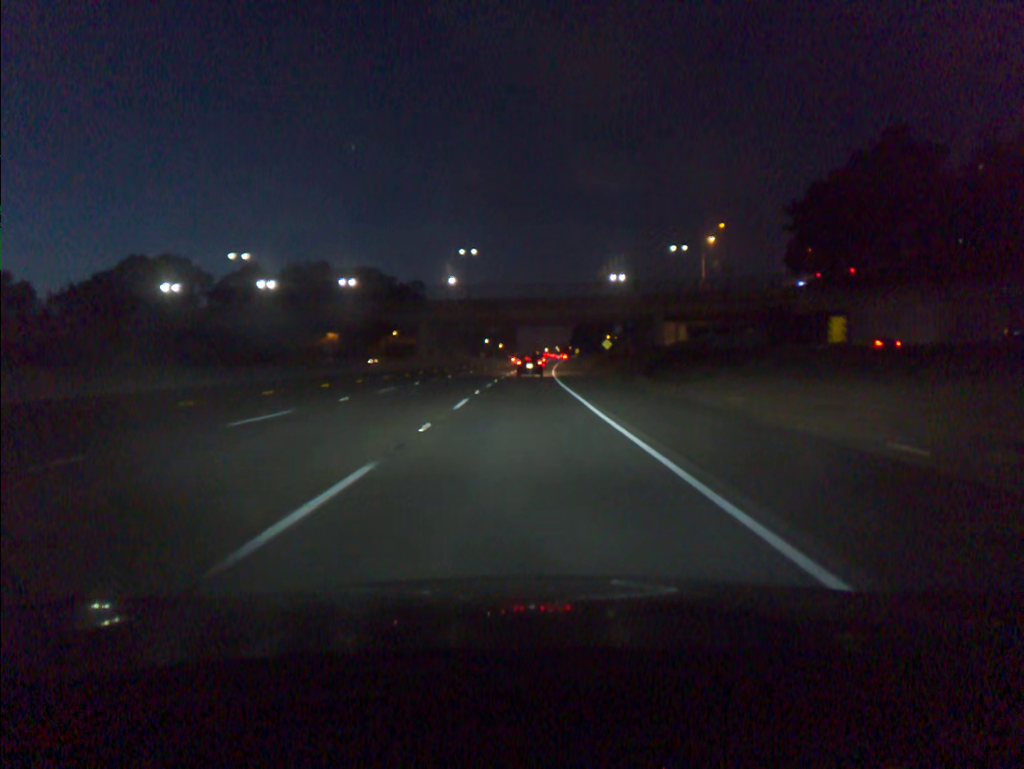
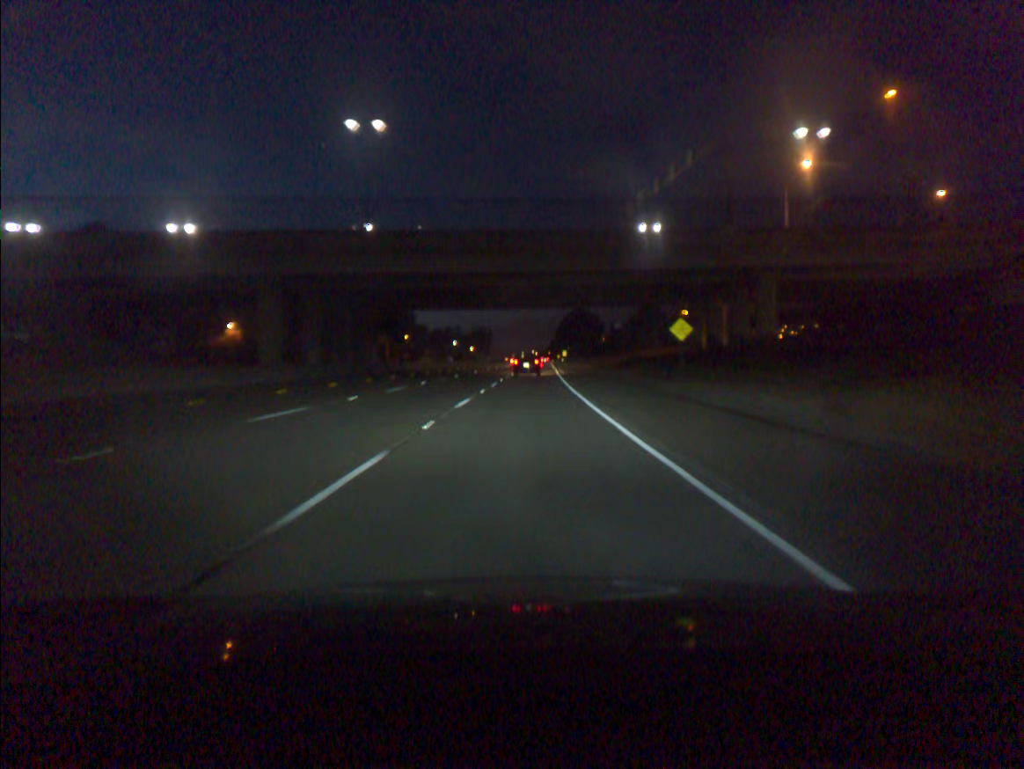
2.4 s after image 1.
(+0.9, +57.3) m; +2°
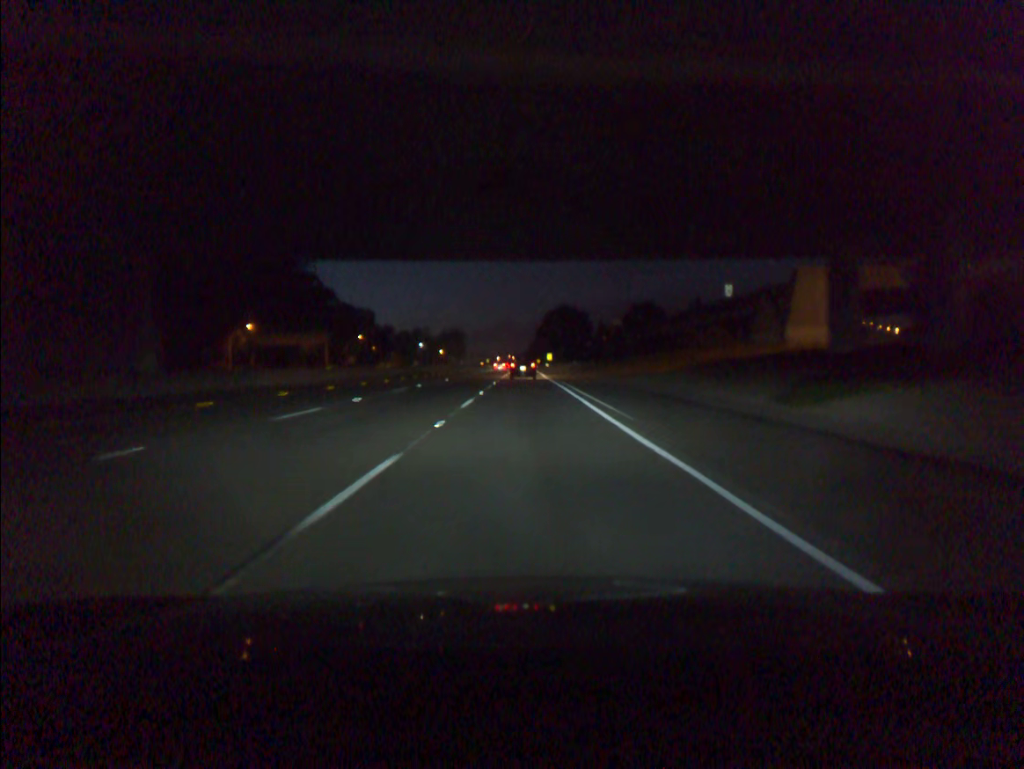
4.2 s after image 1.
(+0.6, +43.0) m; +2°
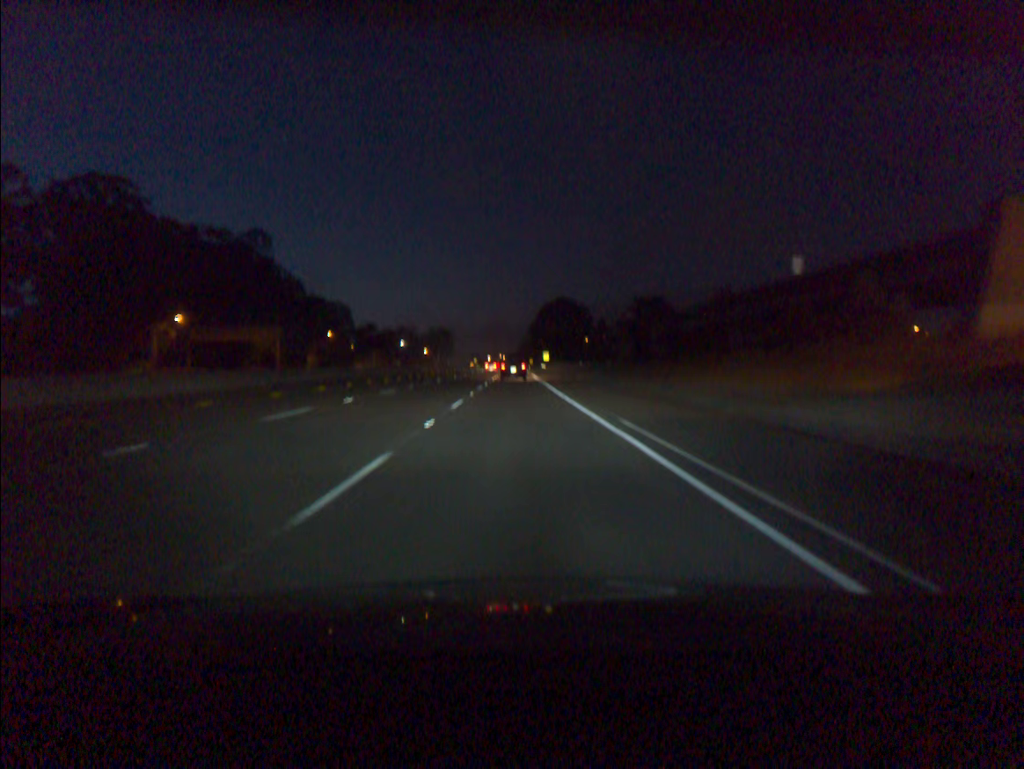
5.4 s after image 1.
(+0.1, +28.7) m; 0°
